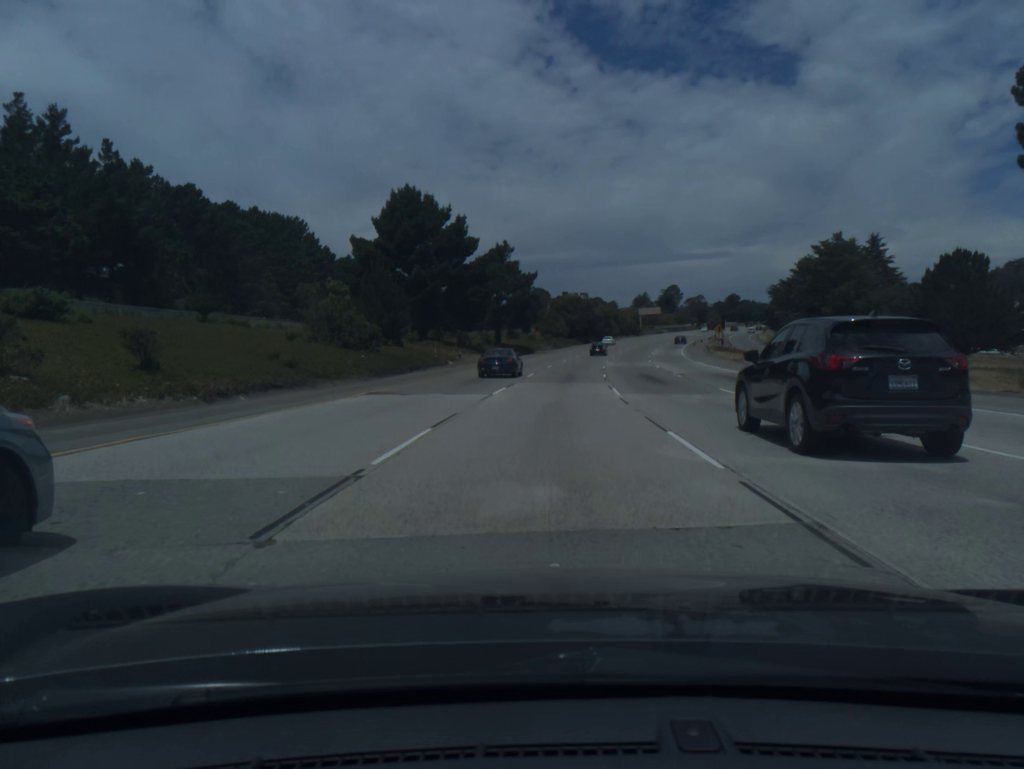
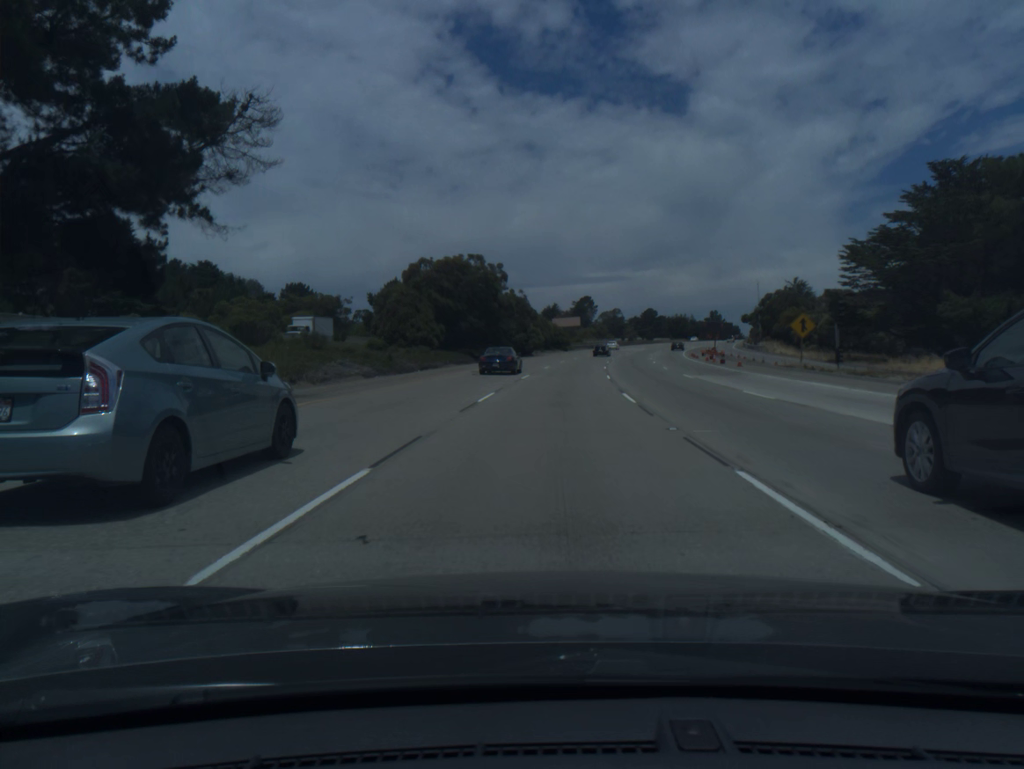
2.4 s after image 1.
(+4.9, +76.8) m; +7°
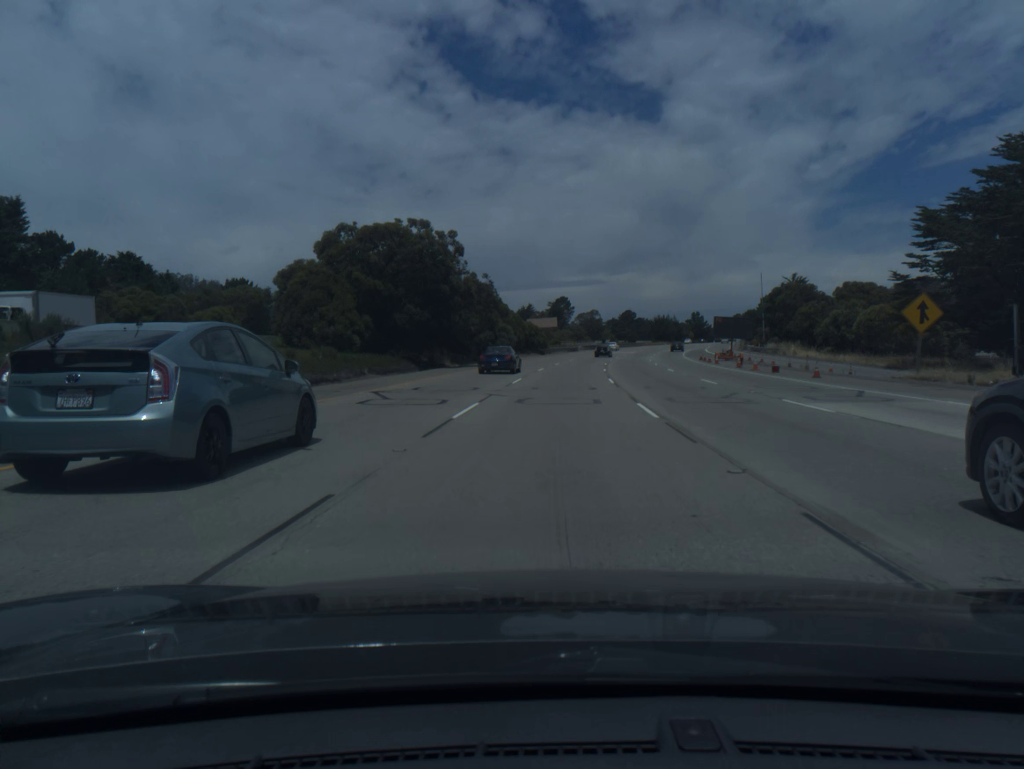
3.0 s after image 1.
(+0.3, +19.1) m; +2°
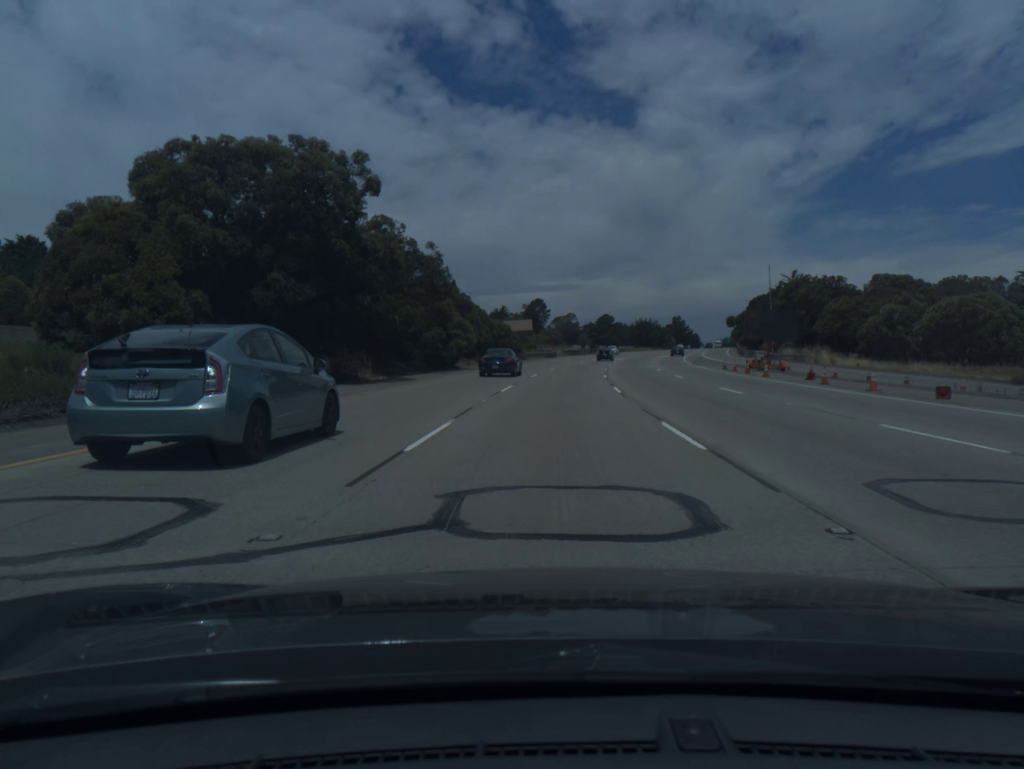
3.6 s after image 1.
(+0.3, +19.1) m; +2°
